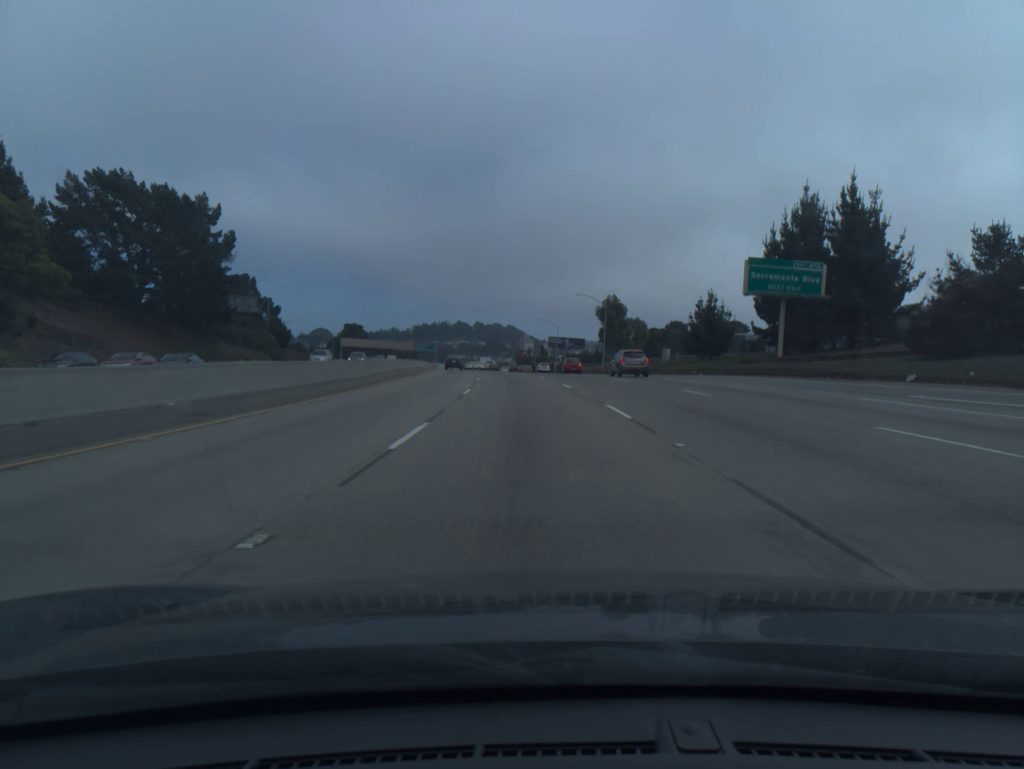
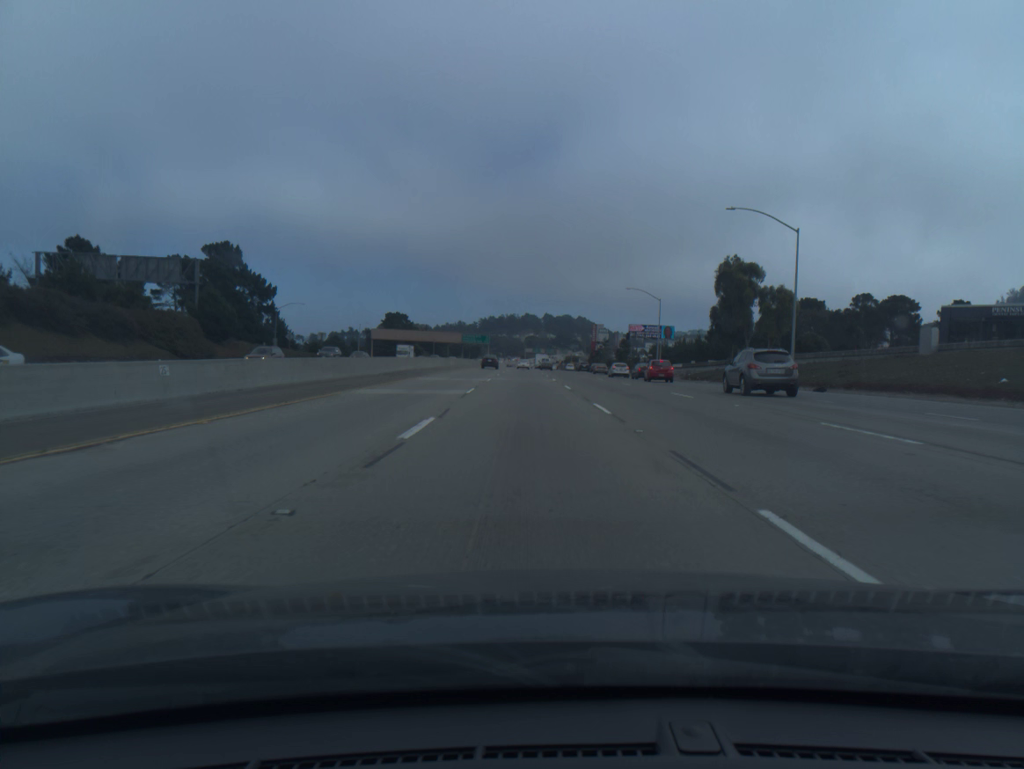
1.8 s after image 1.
(-2.4, +56.2) m; -5°
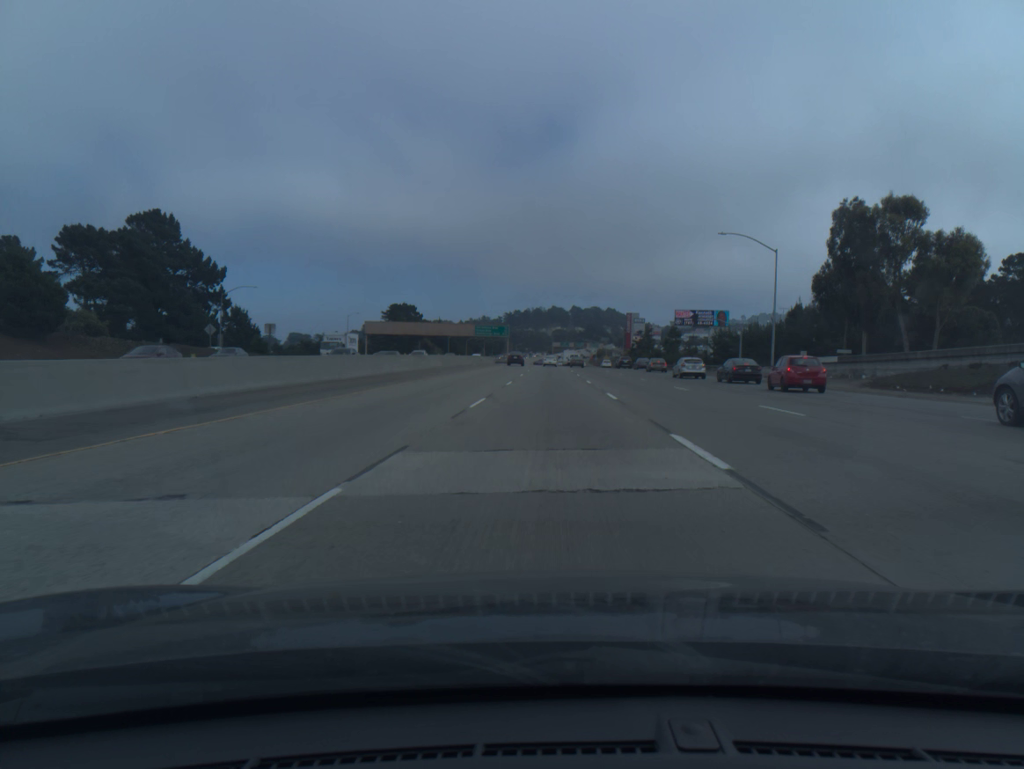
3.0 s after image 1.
(-0.8, +37.5) m; -2°
